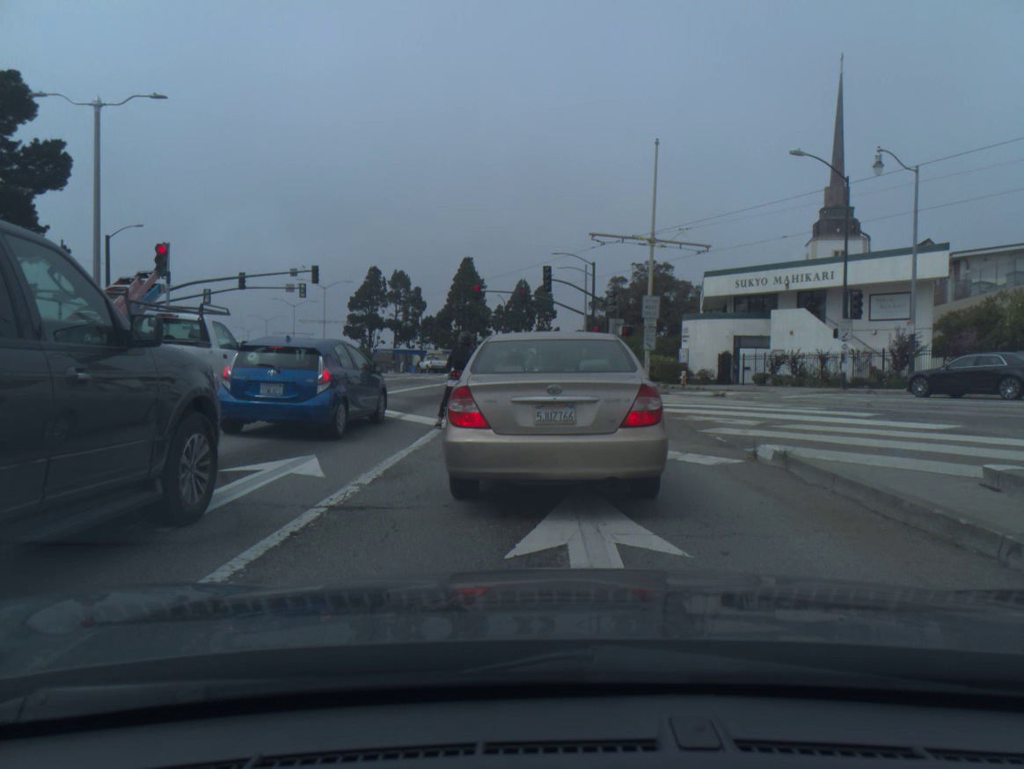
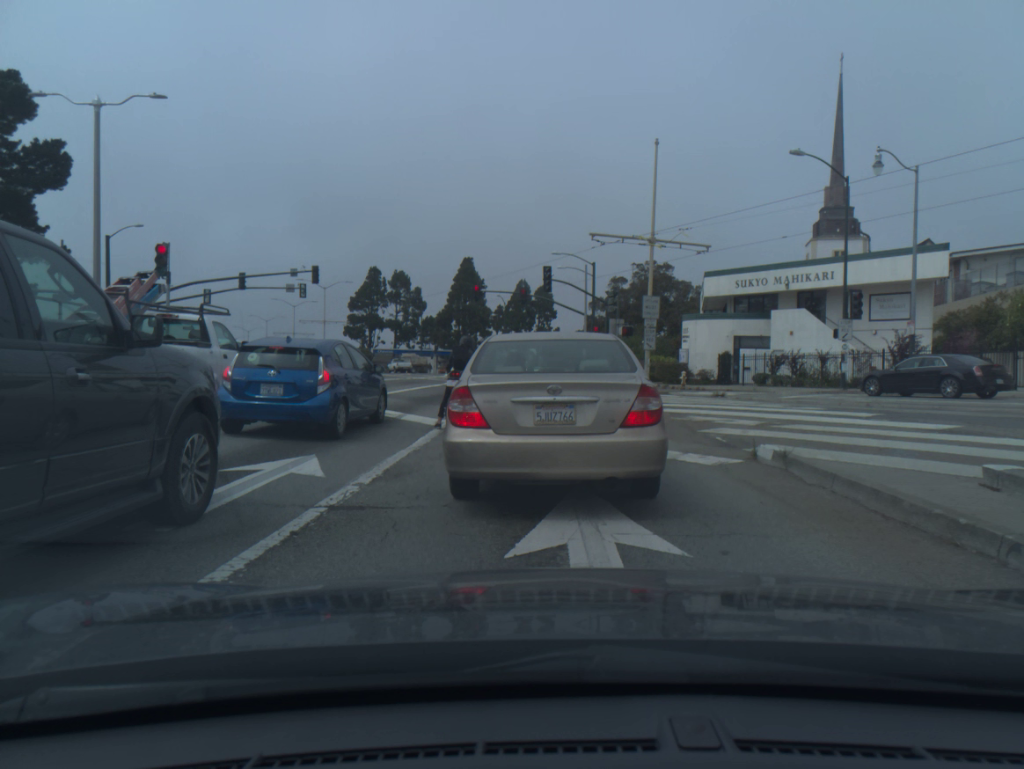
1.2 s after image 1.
(0.0, 0.0) m; 0°
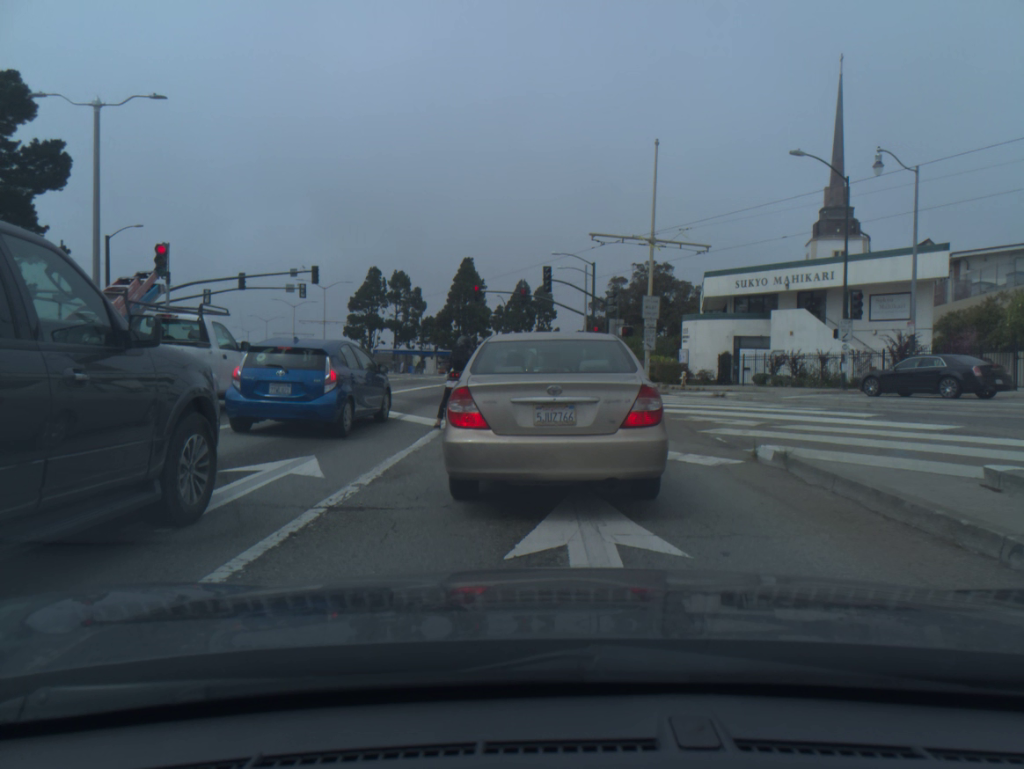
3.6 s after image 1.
(0.0, 0.0) m; 0°
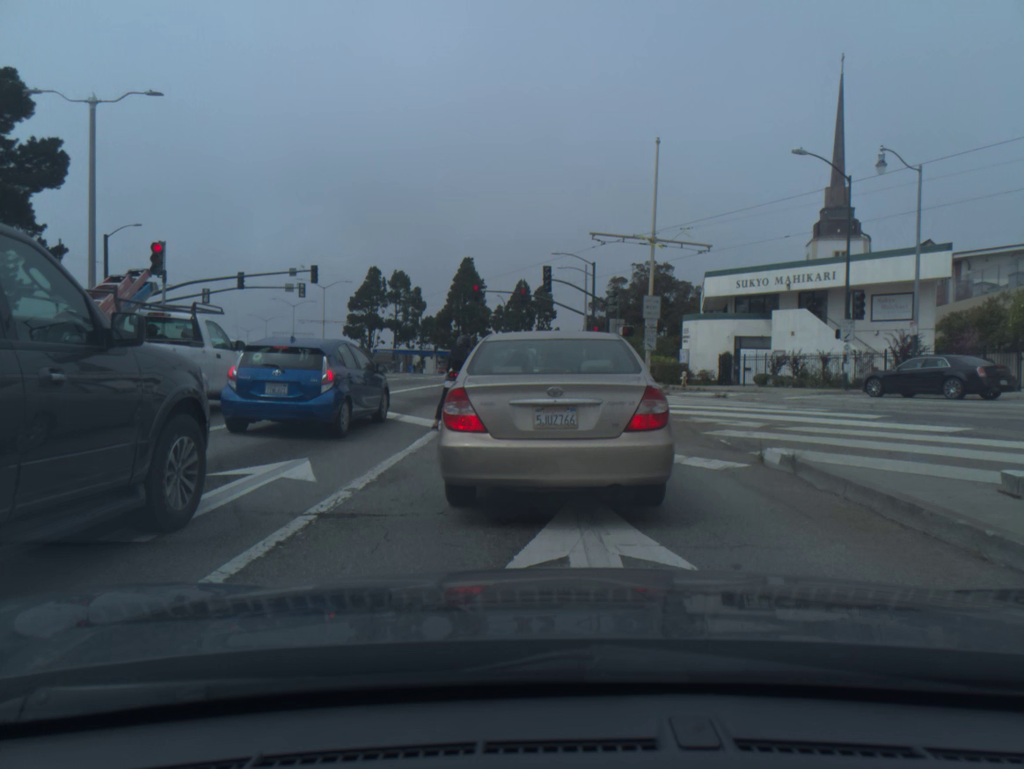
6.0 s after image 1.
(0.0, +0.1) m; 0°
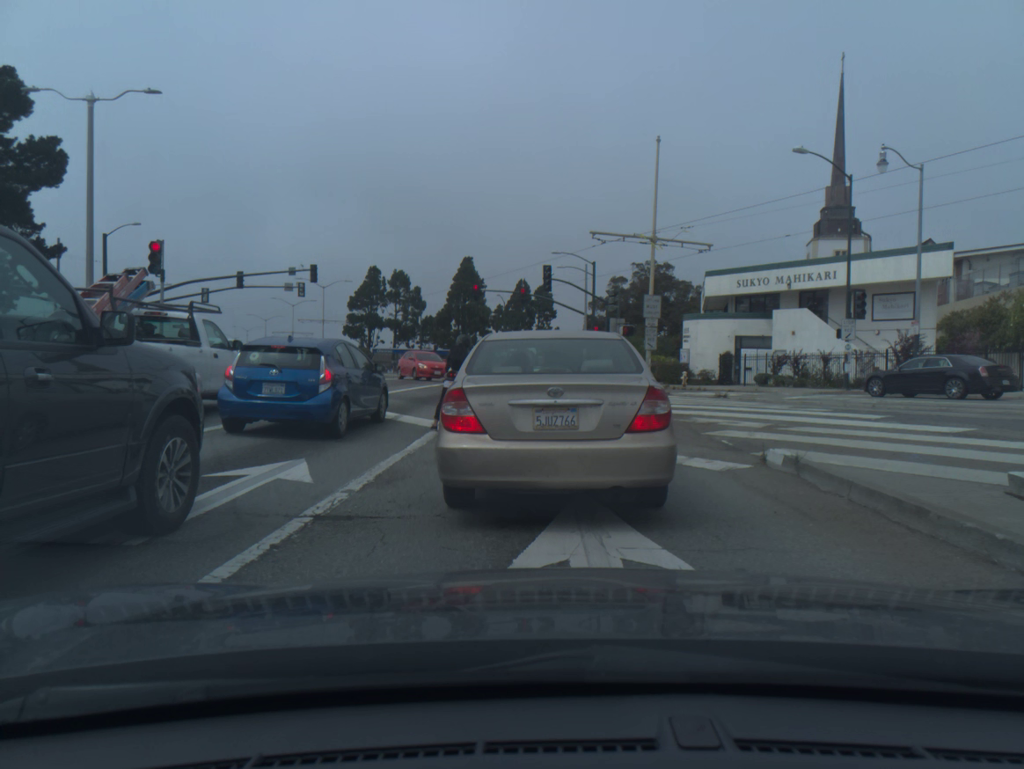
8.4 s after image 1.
(0.0, 0.0) m; 0°
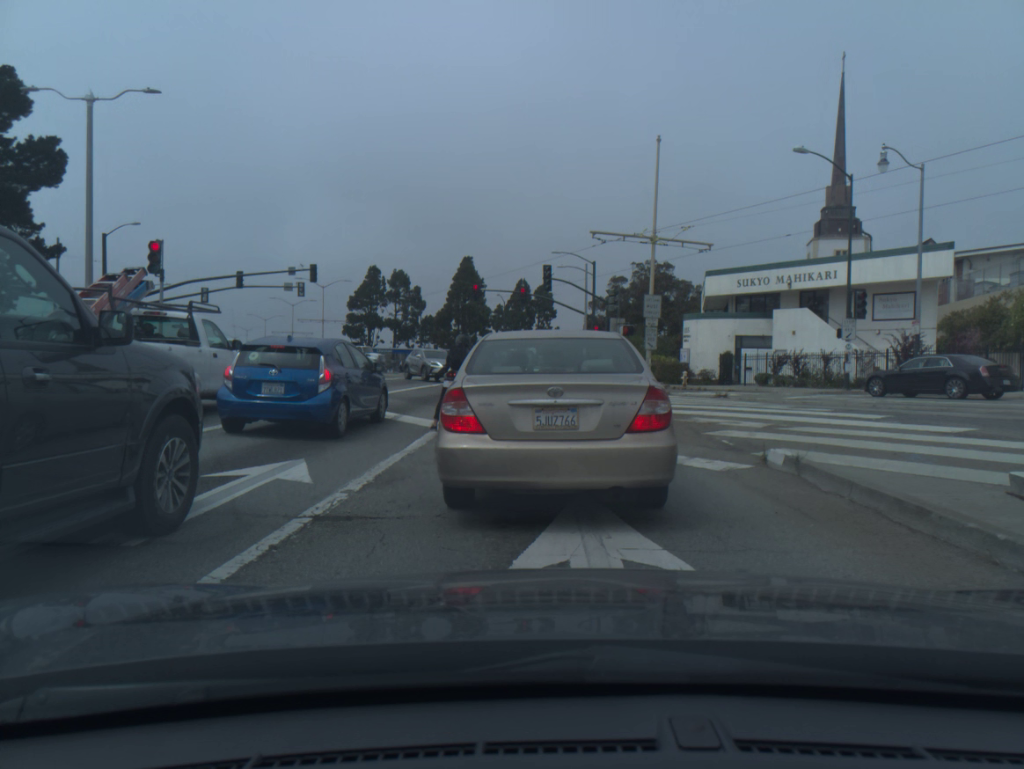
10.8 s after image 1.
(0.0, 0.0) m; 0°
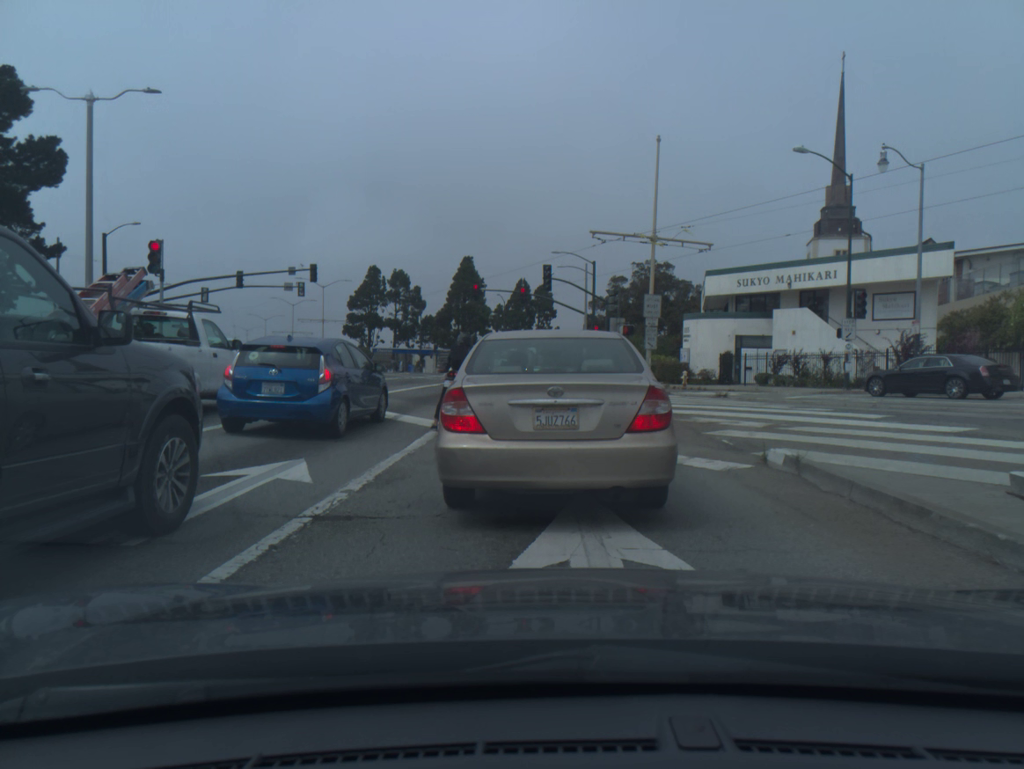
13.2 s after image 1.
(0.0, 0.0) m; 0°
